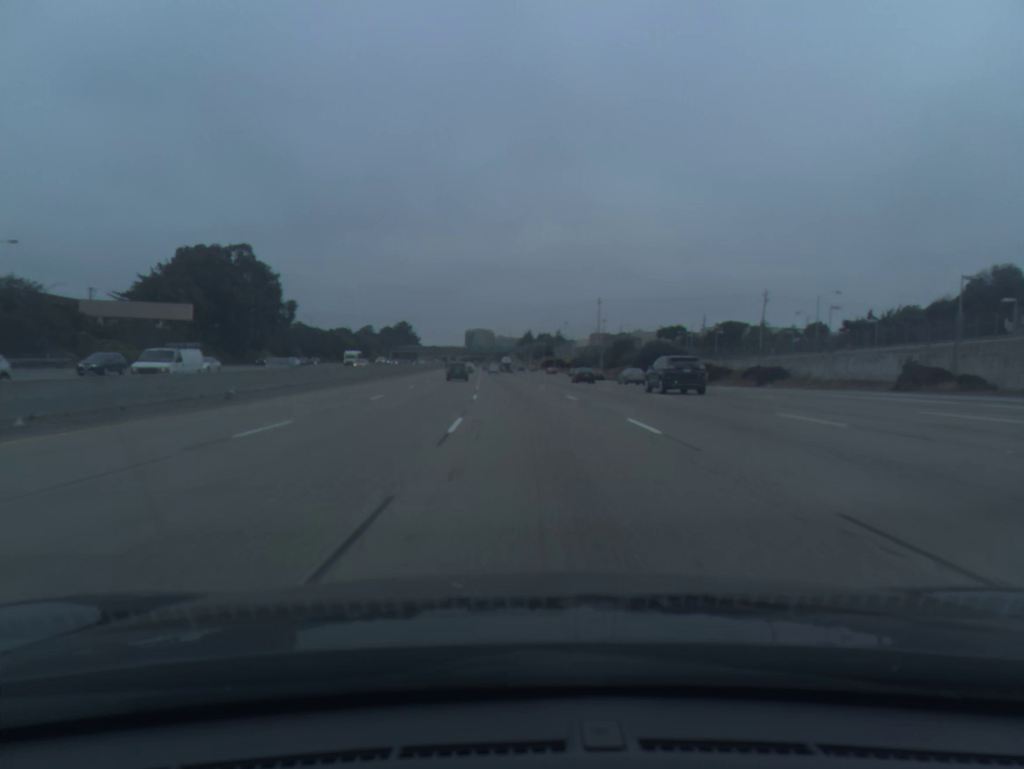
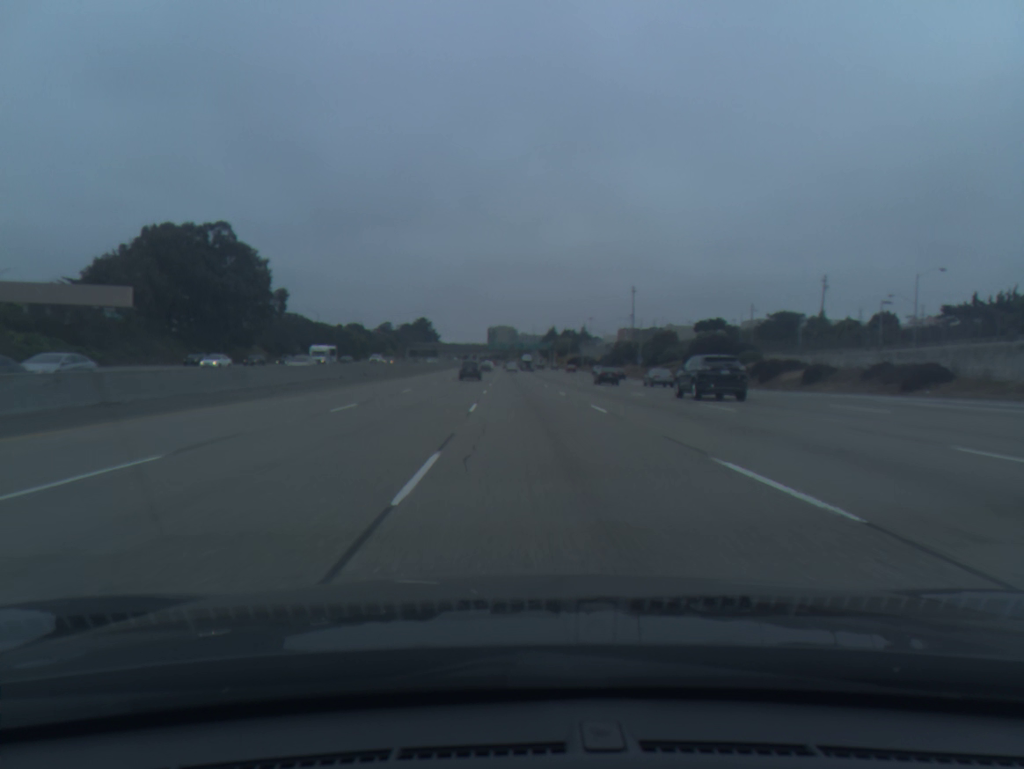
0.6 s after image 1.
(-0.3, +21.3) m; -2°
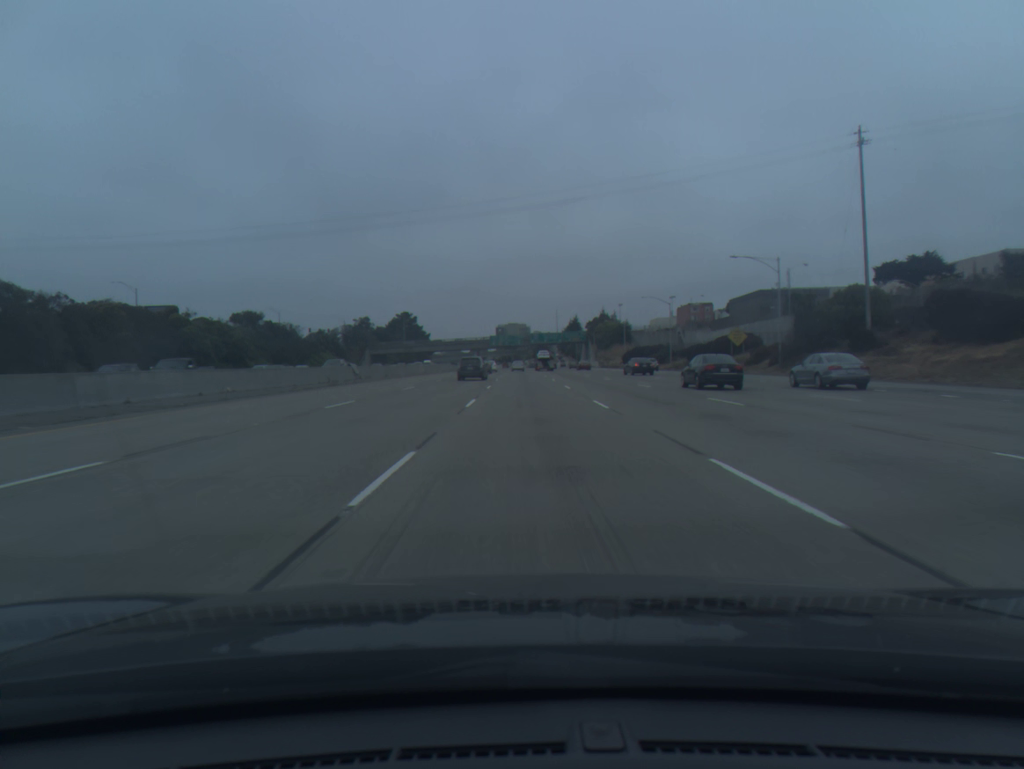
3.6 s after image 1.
(-1.8, +114.5) m; -1°
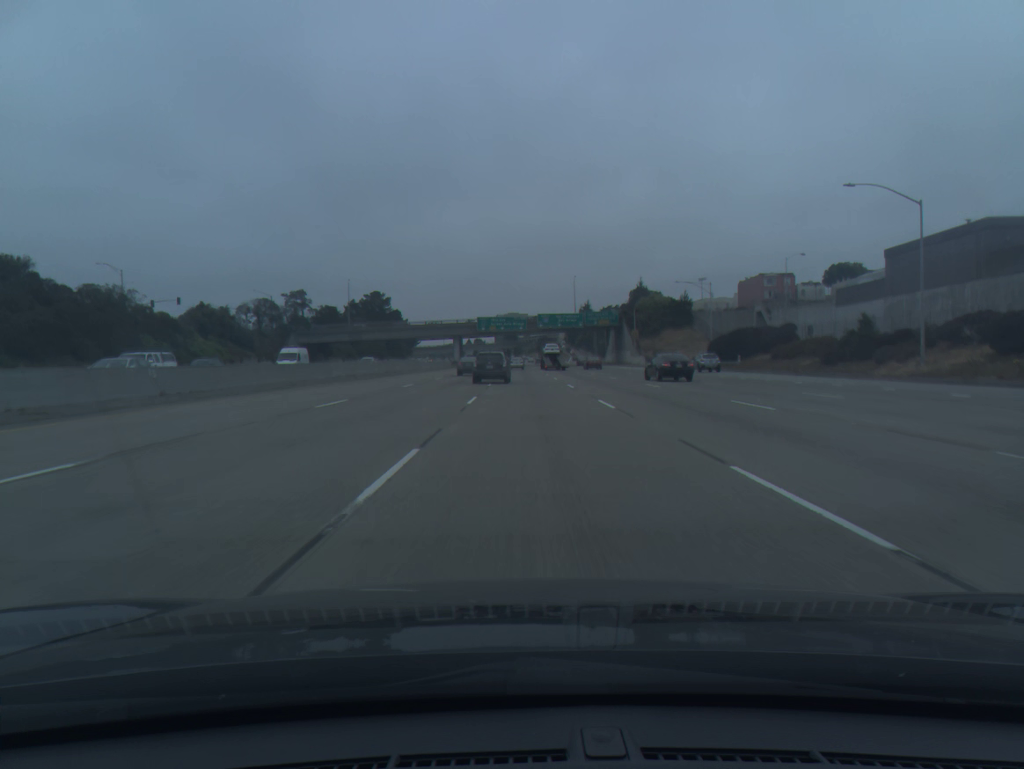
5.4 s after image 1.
(-0.3, +71.9) m; 0°
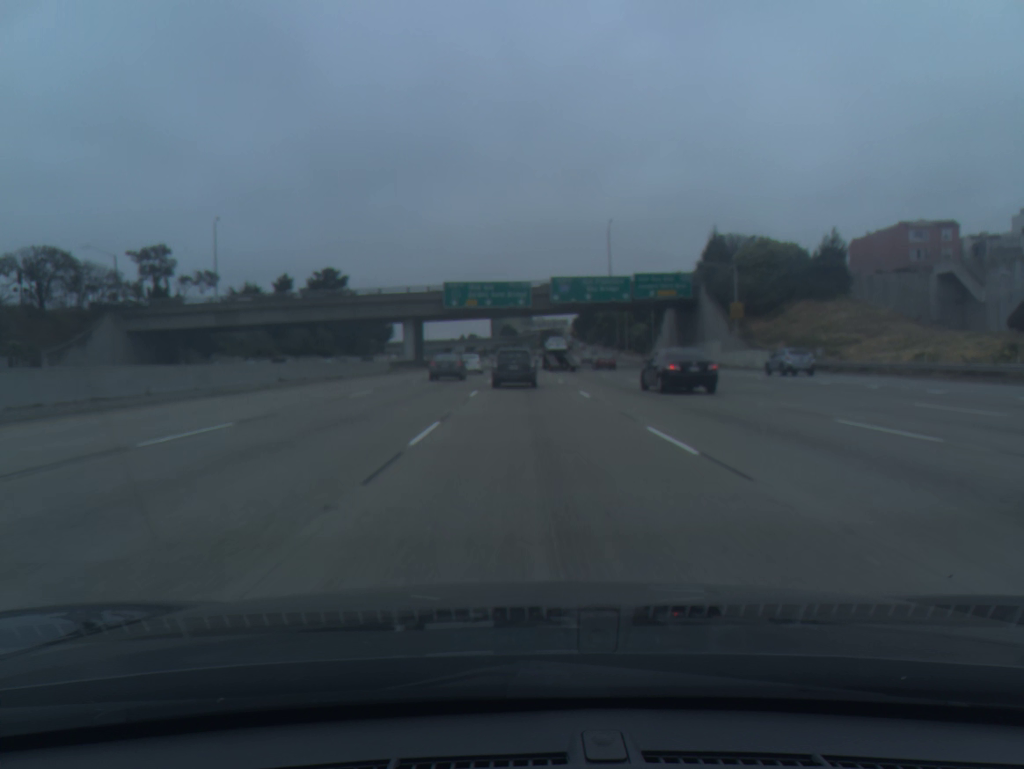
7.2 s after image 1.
(+0.1, +66.2) m; 0°
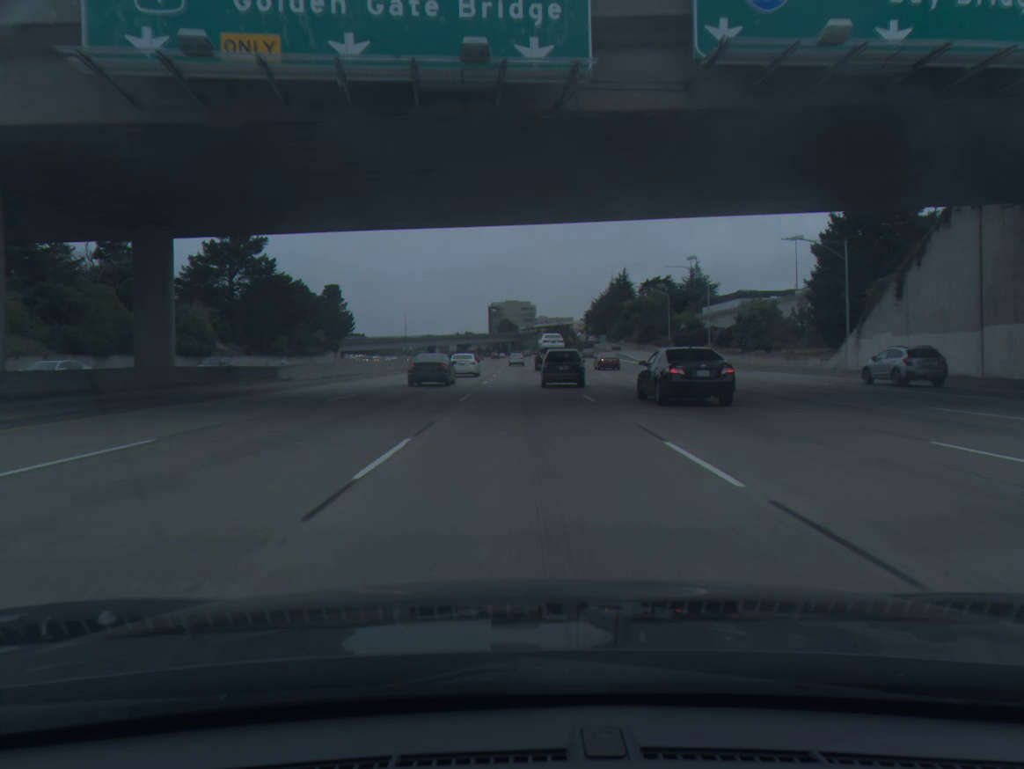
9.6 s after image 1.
(-0.1, +74.3) m; 0°
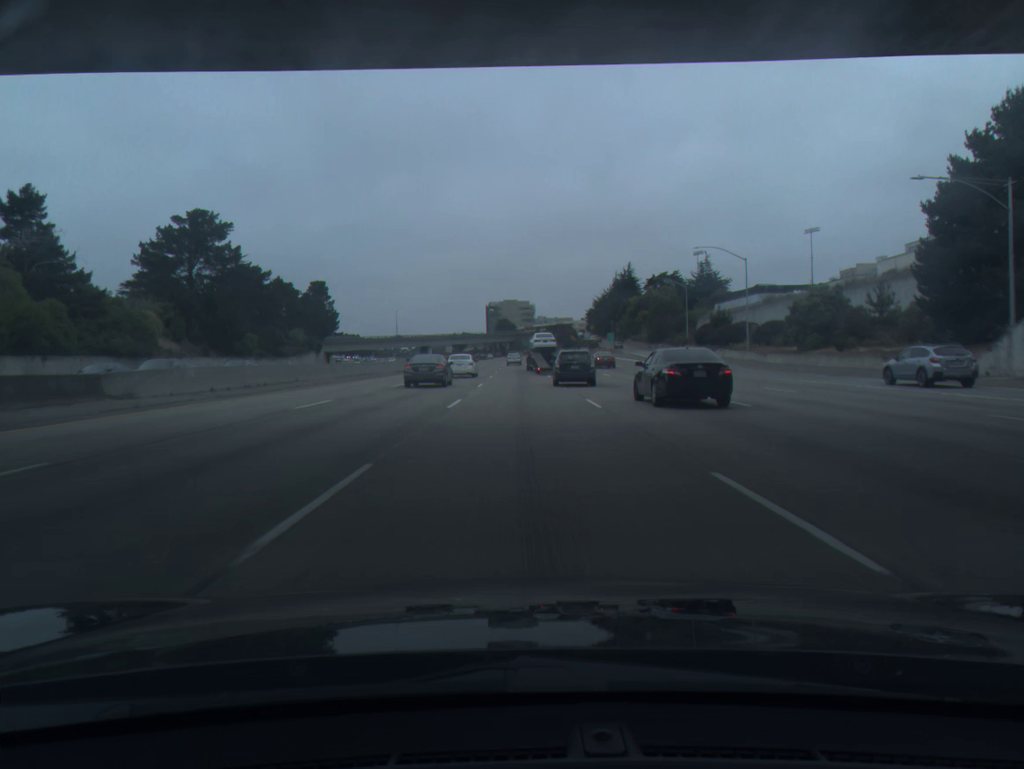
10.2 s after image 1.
(0.0, +17.1) m; 0°
